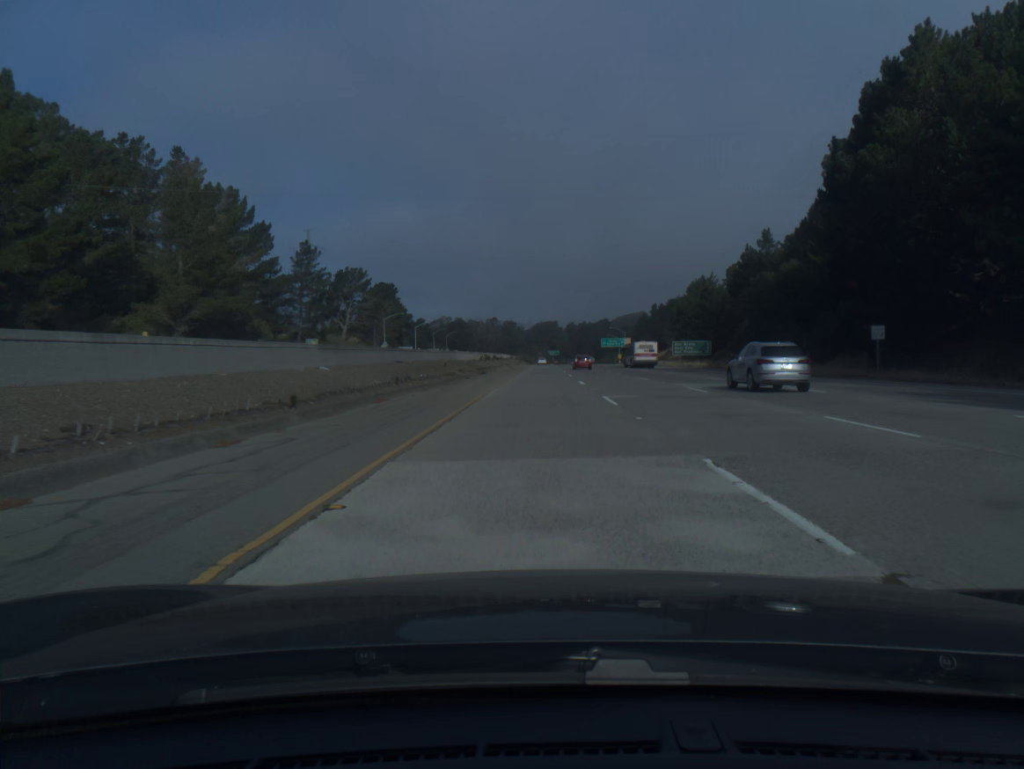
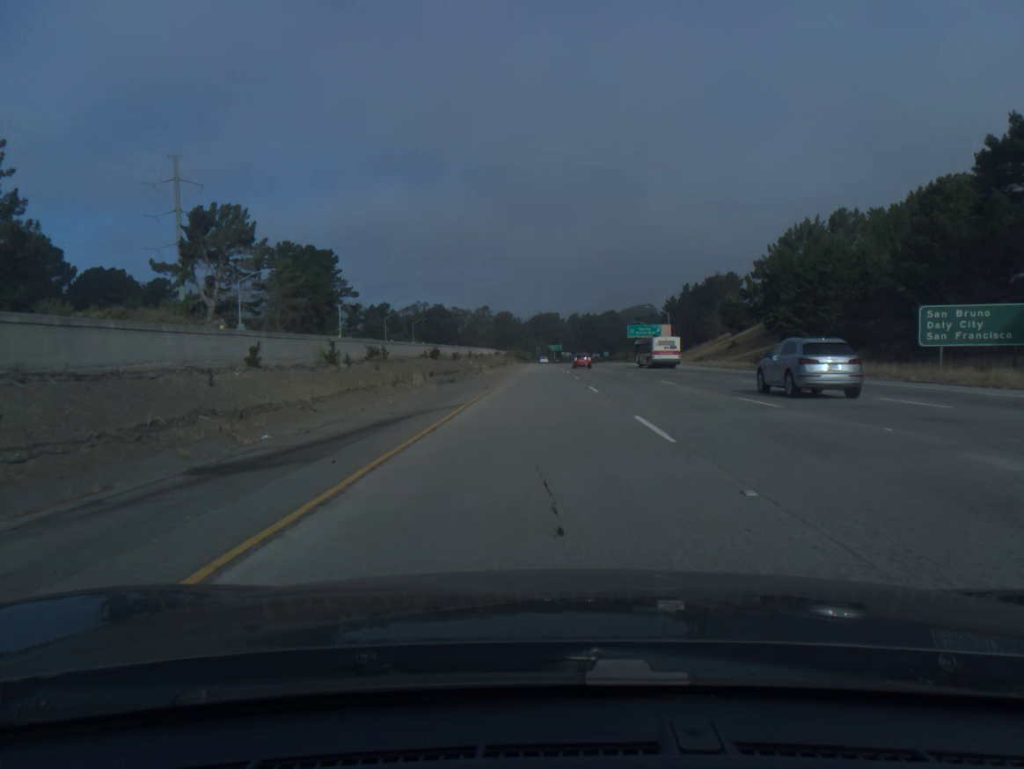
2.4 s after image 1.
(0.0, +81.1) m; 0°
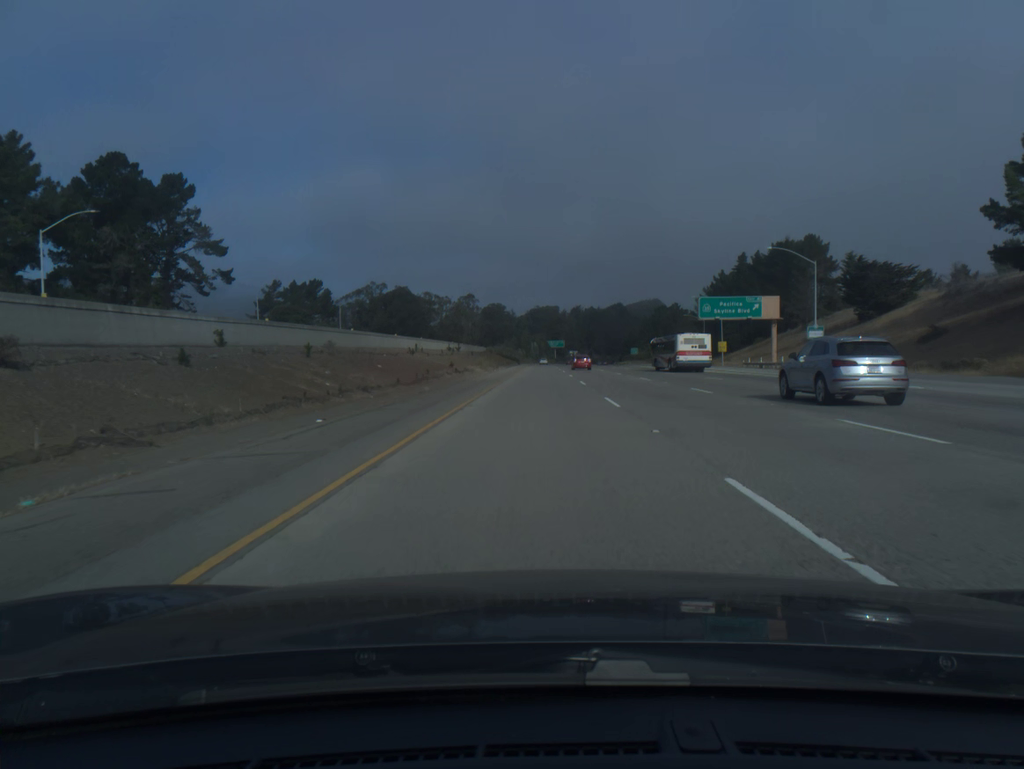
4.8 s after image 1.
(+0.2, +80.7) m; 0°
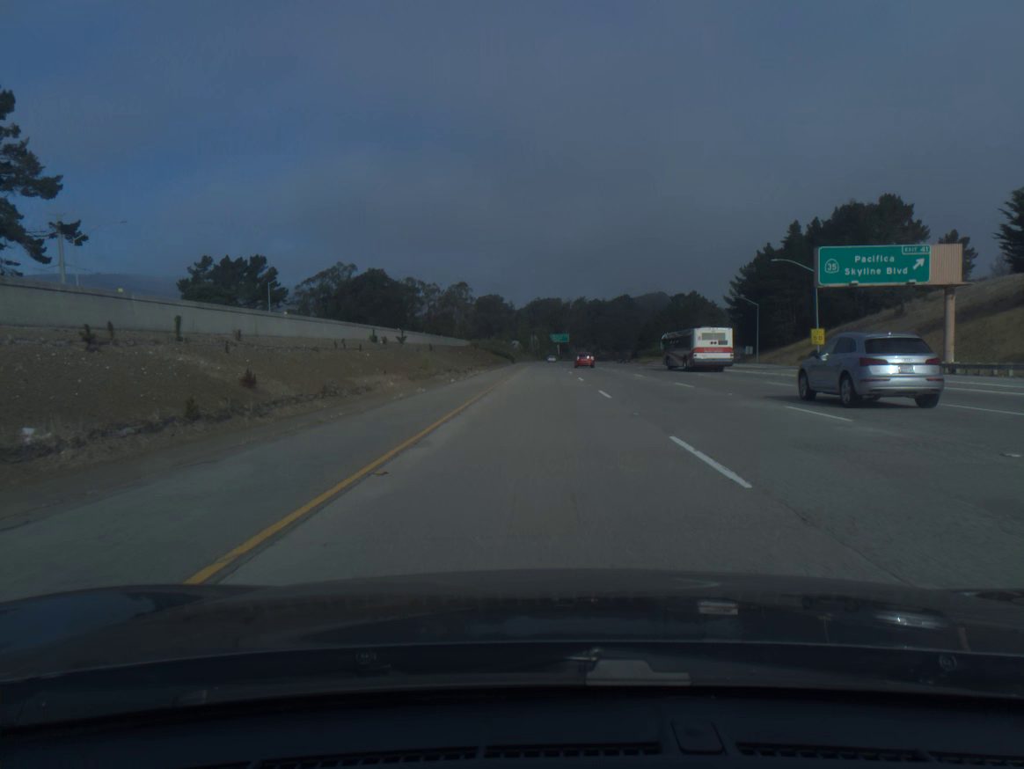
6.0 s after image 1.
(0.0, +40.3) m; 0°
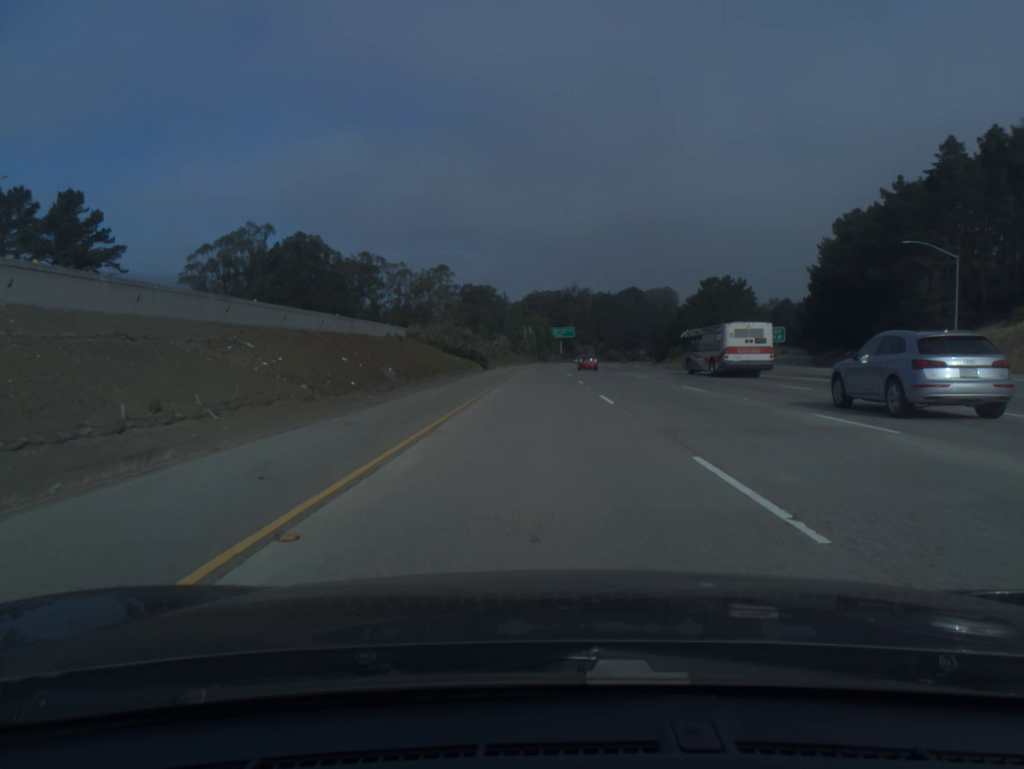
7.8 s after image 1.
(+0.1, +60.4) m; 0°
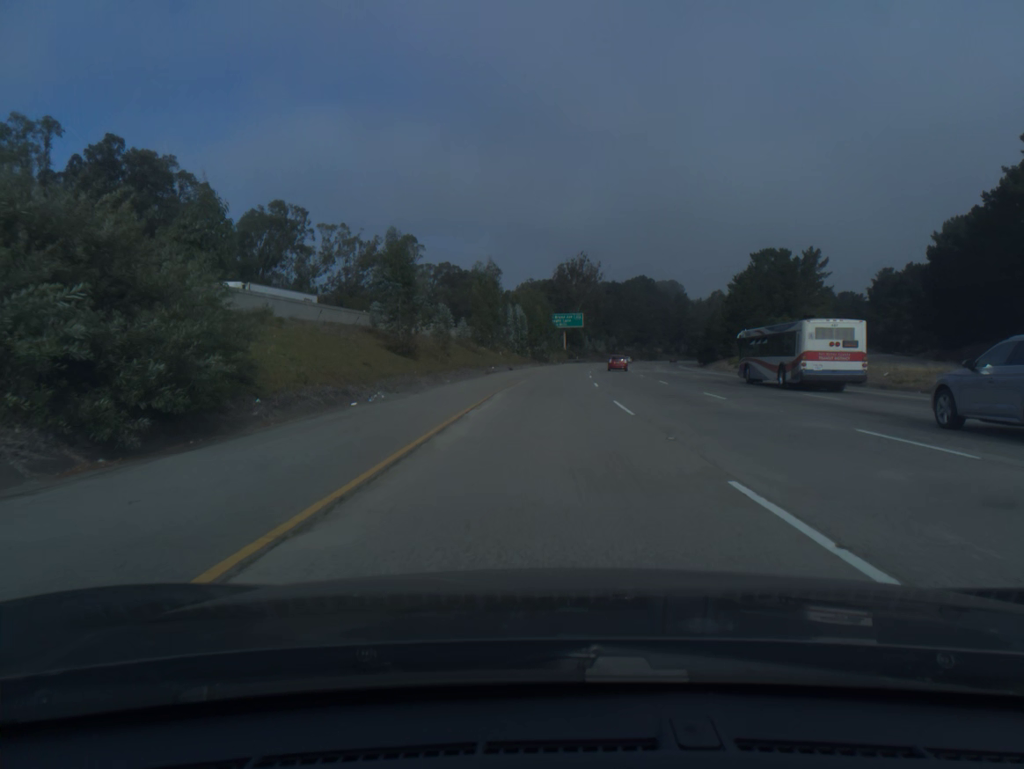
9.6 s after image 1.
(-0.1, +60.5) m; 0°
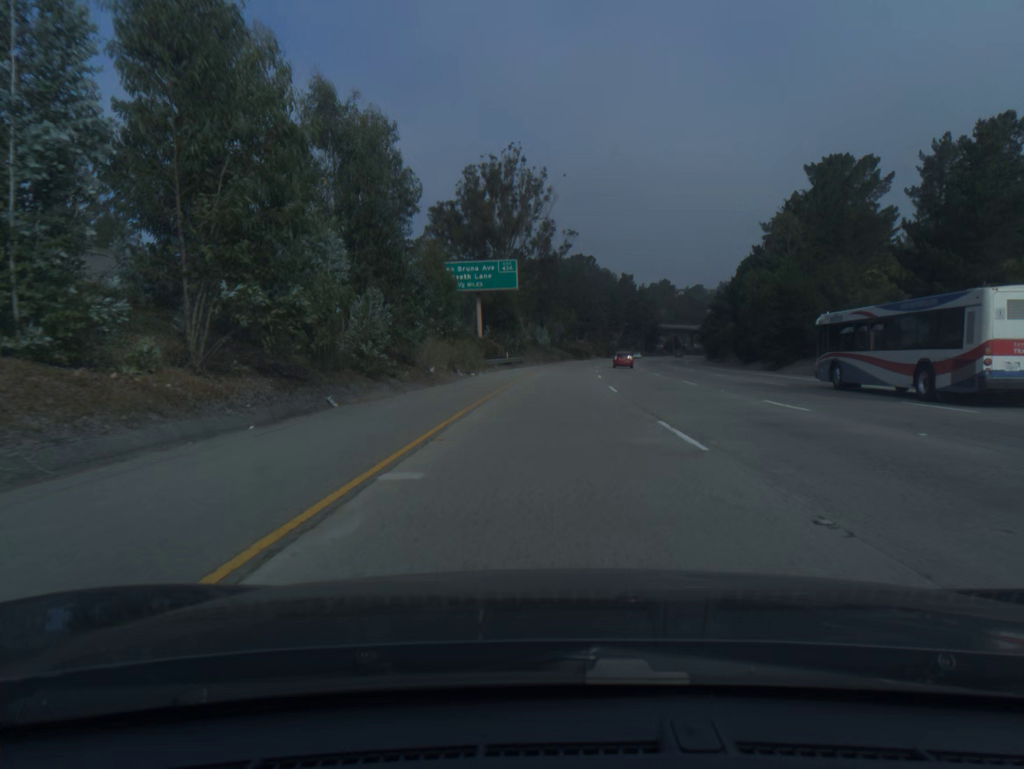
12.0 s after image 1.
(+3.3, +80.8) m; +5°
